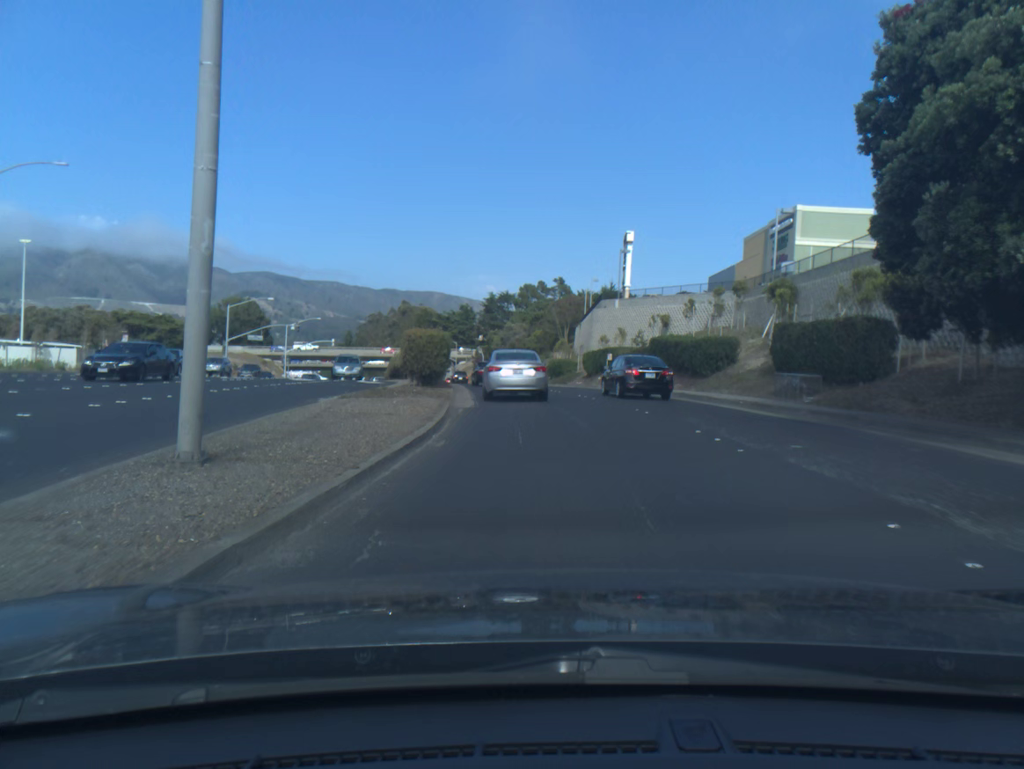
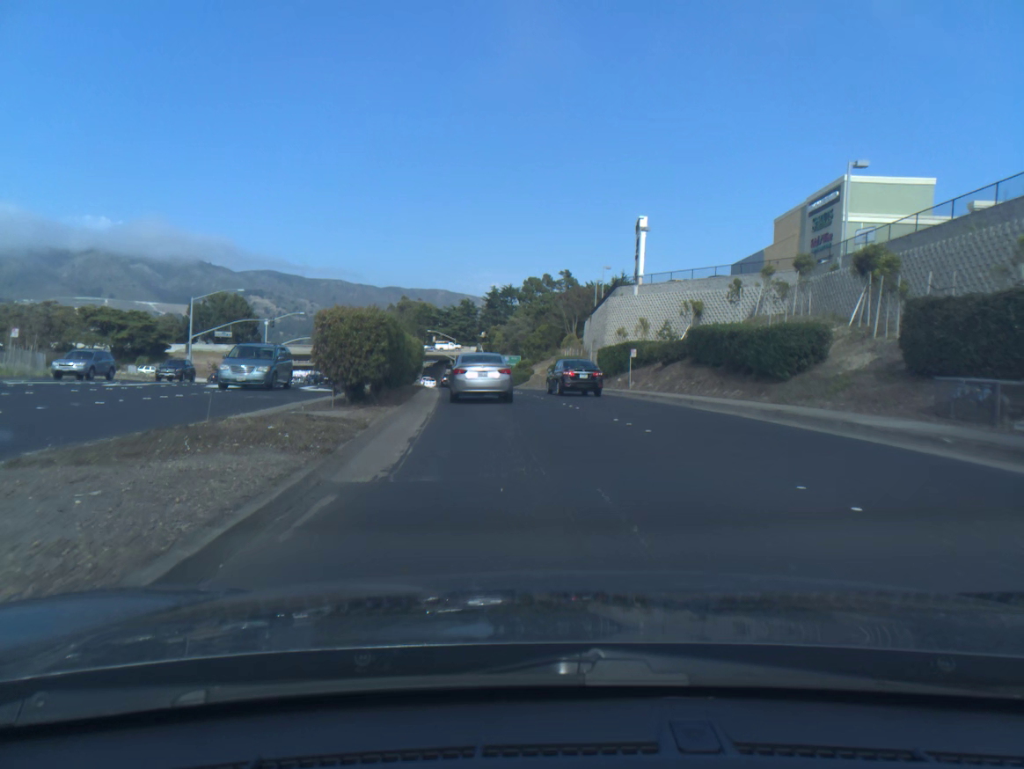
(0.0, +11.7) m; 0°
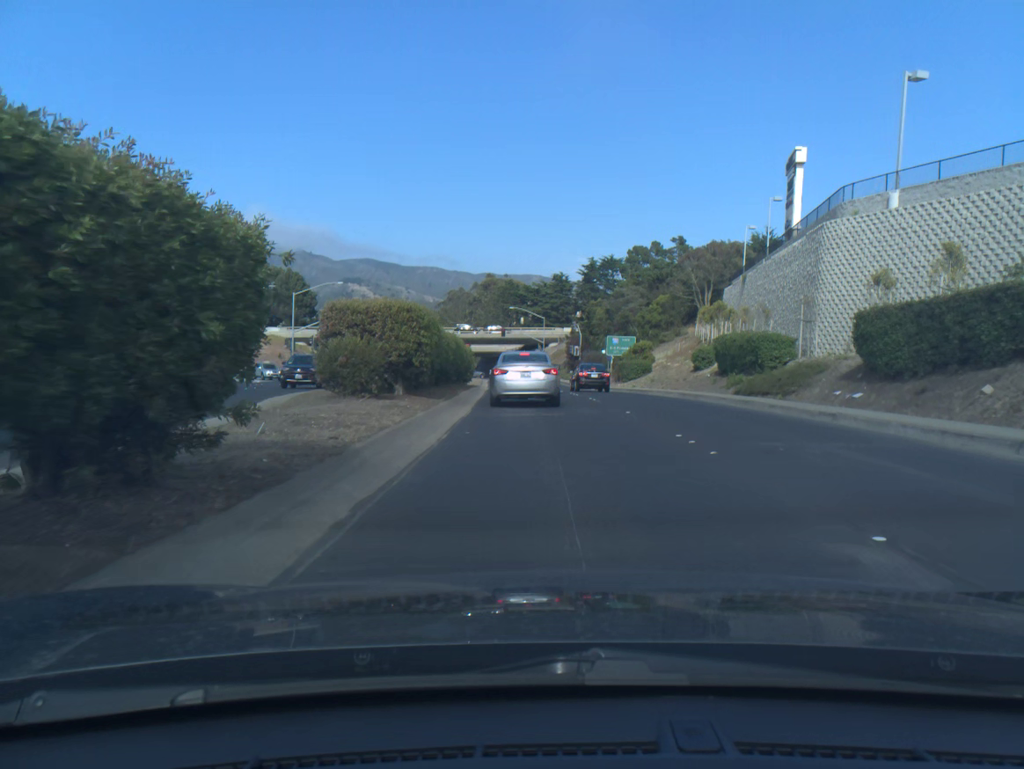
(-2.6, +32.2) m; -7°
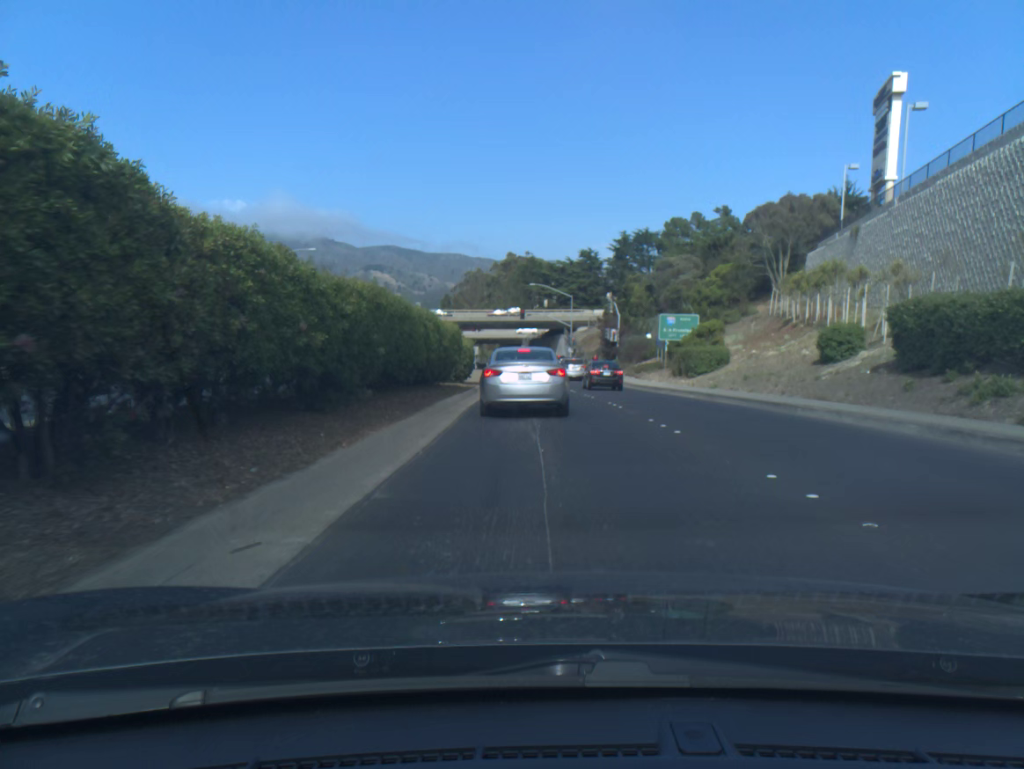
(-0.3, +19.3) m; -2°
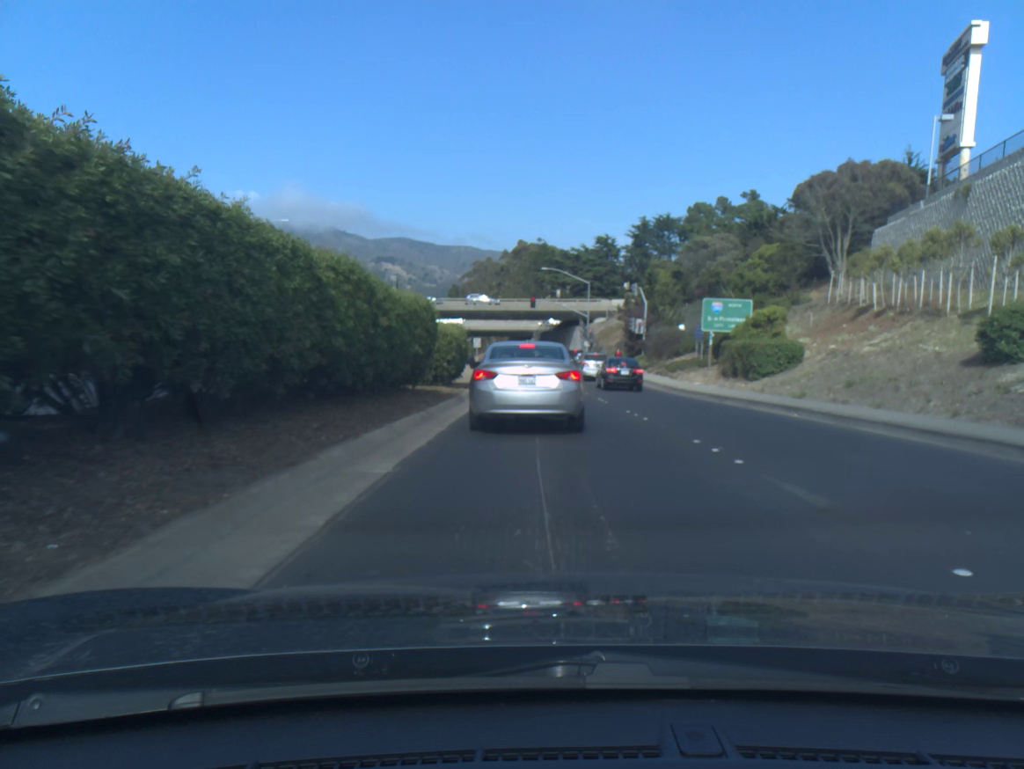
(-0.1, +11.0) m; 0°
